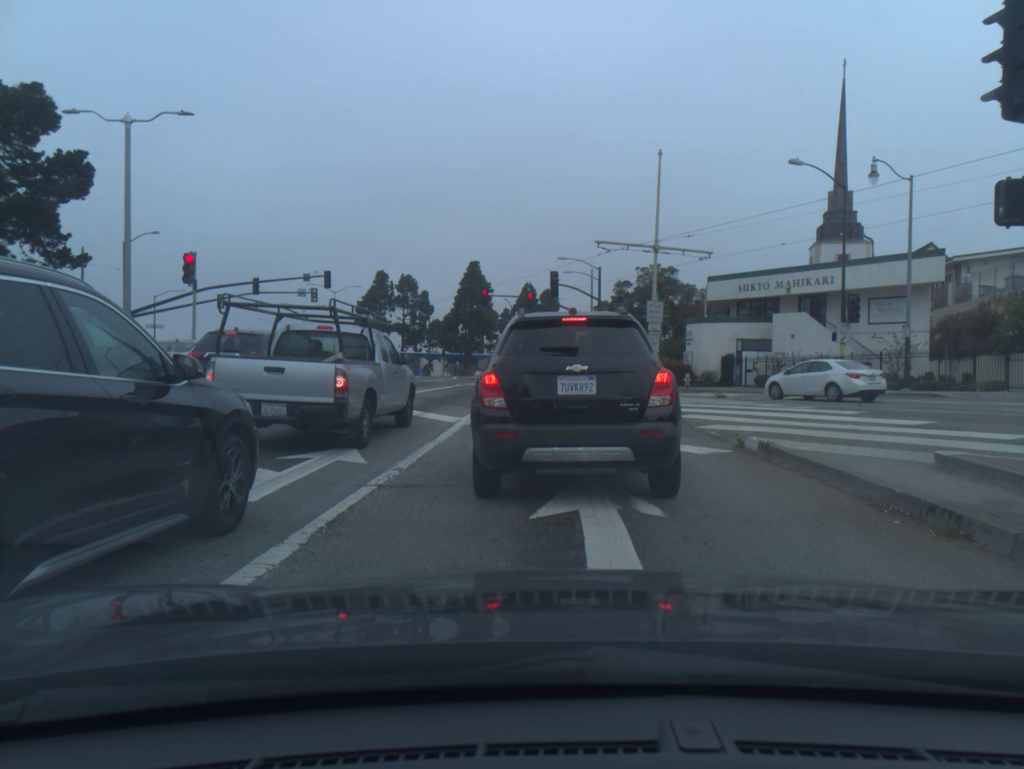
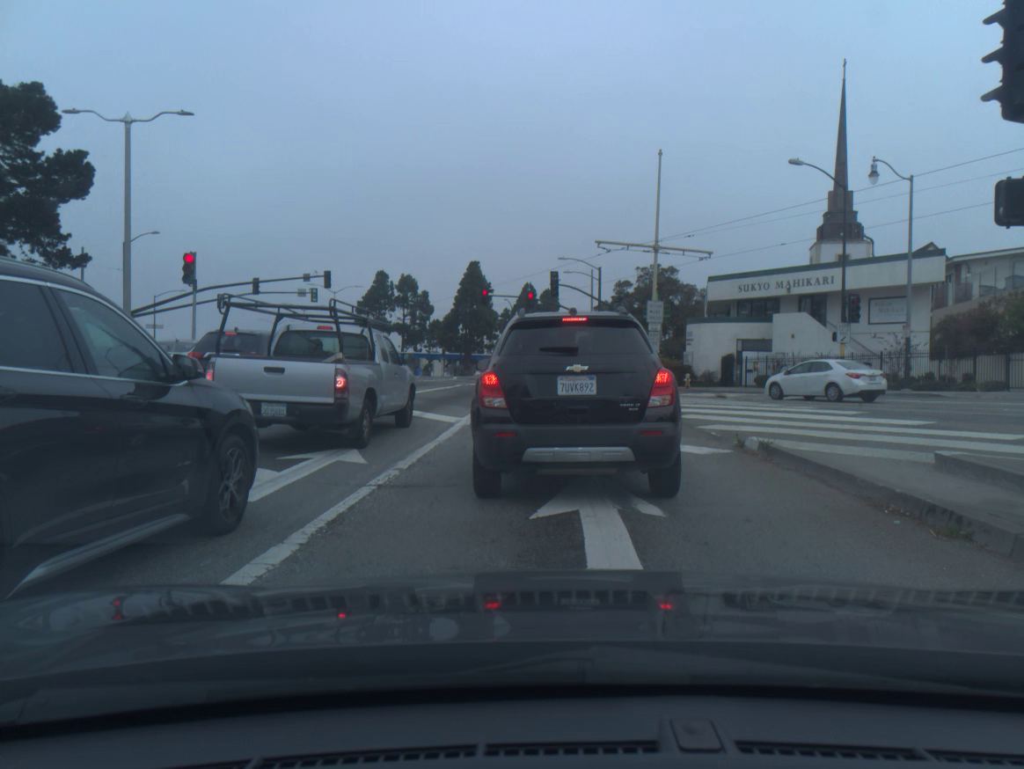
(0.0, 0.0) m; 0°
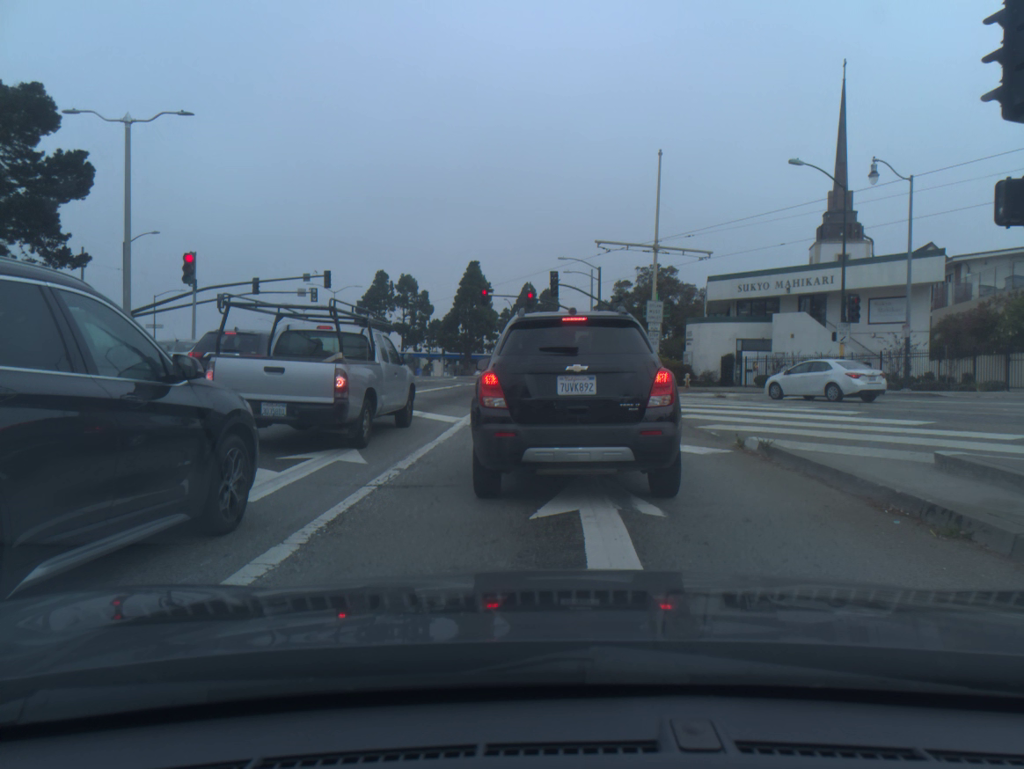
(0.0, 0.0) m; 0°
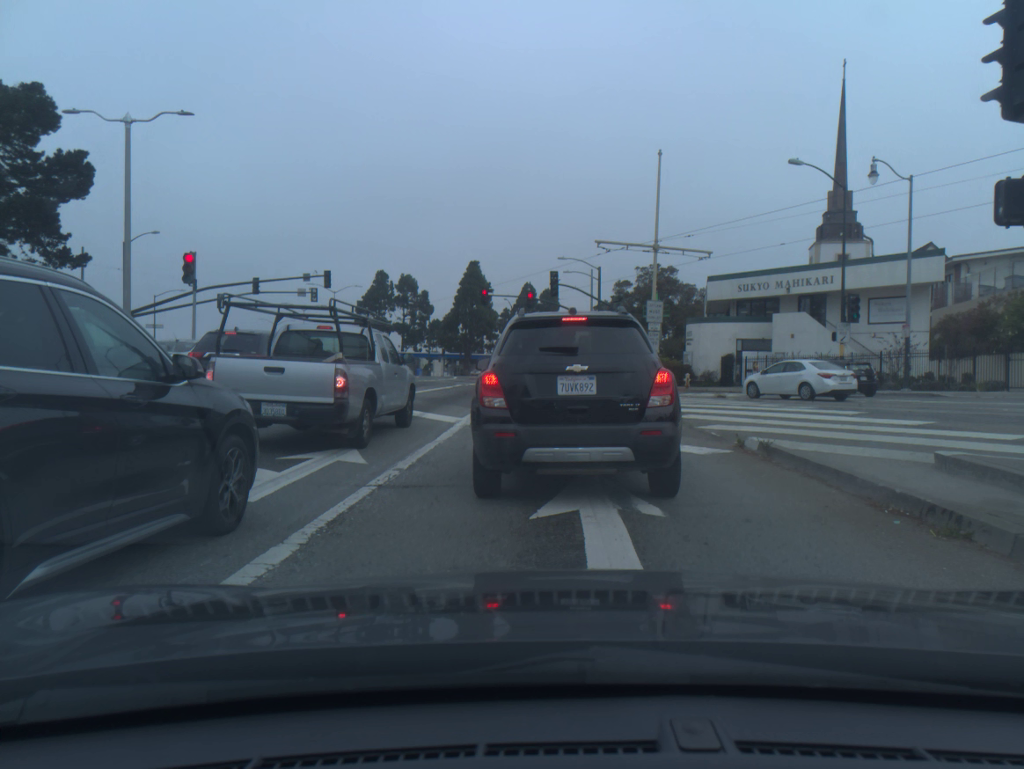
(+0.1, 0.0) m; 0°
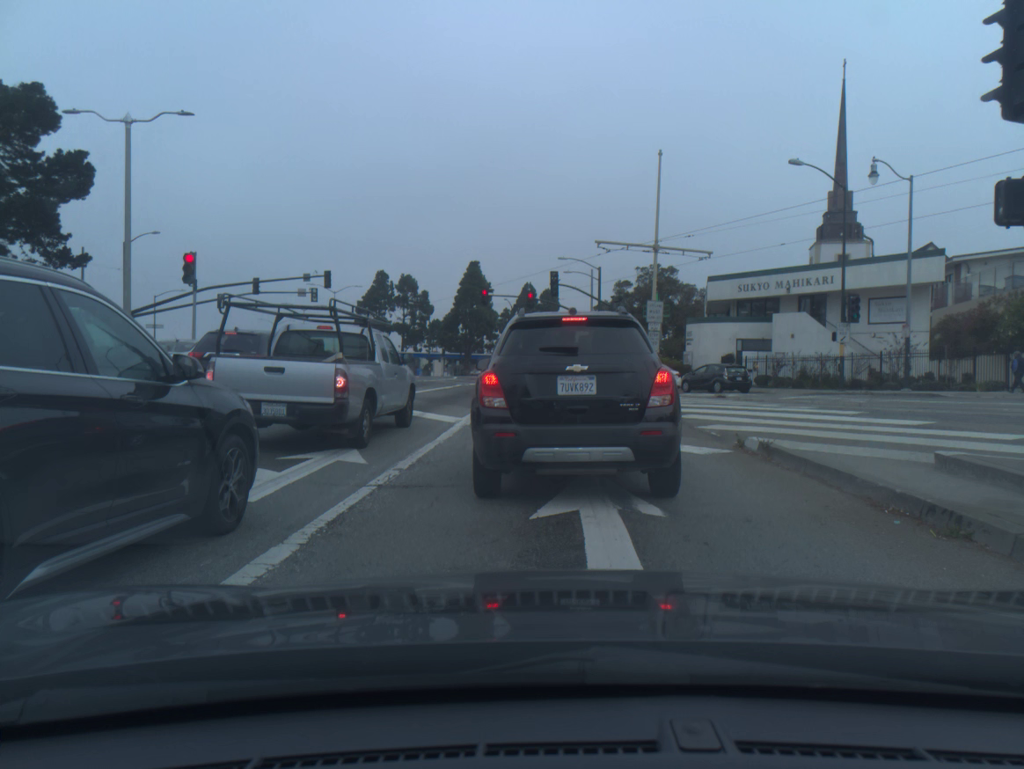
(0.0, 0.0) m; 0°
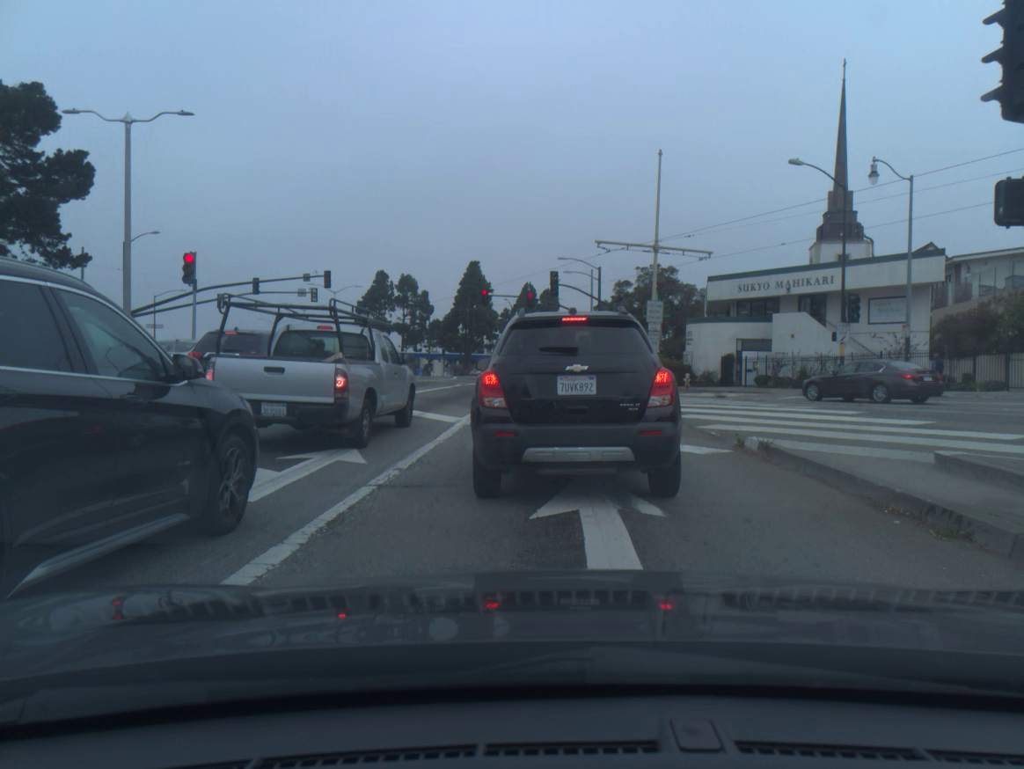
(0.0, 0.0) m; 0°
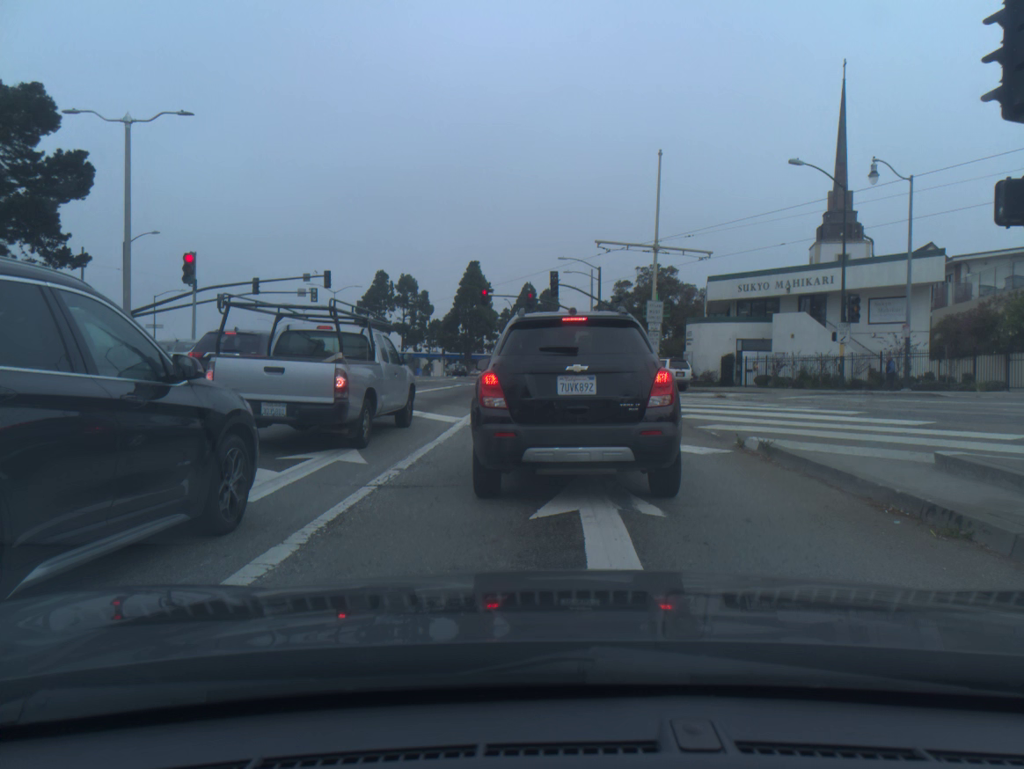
(0.0, 0.0) m; 0°
